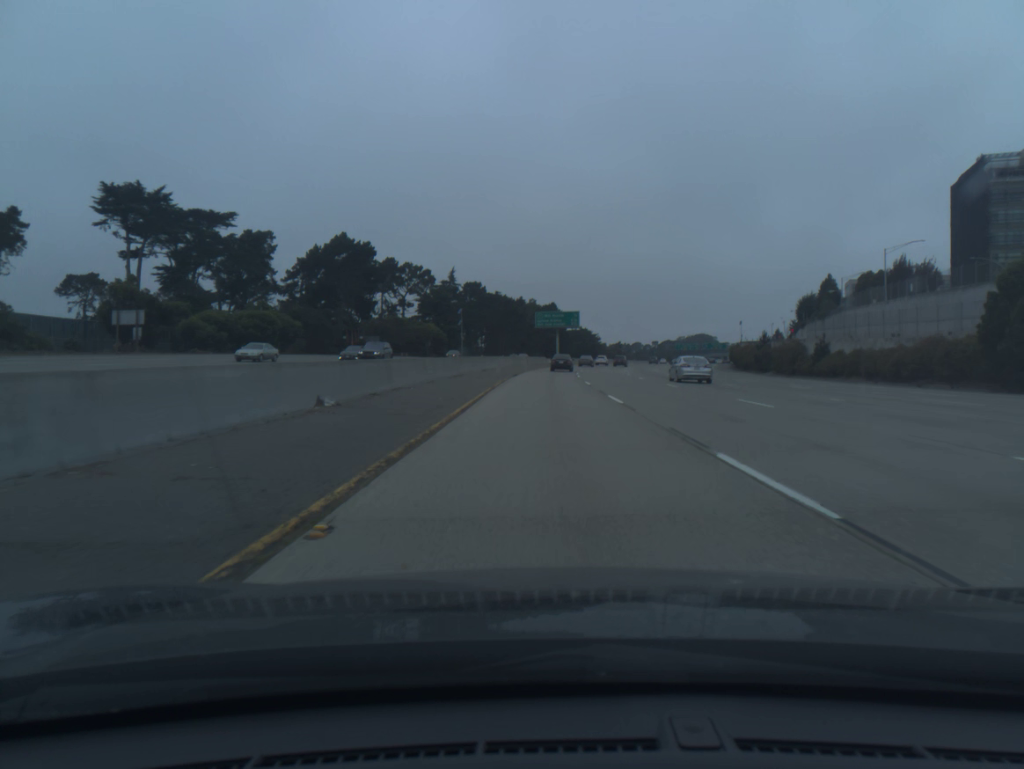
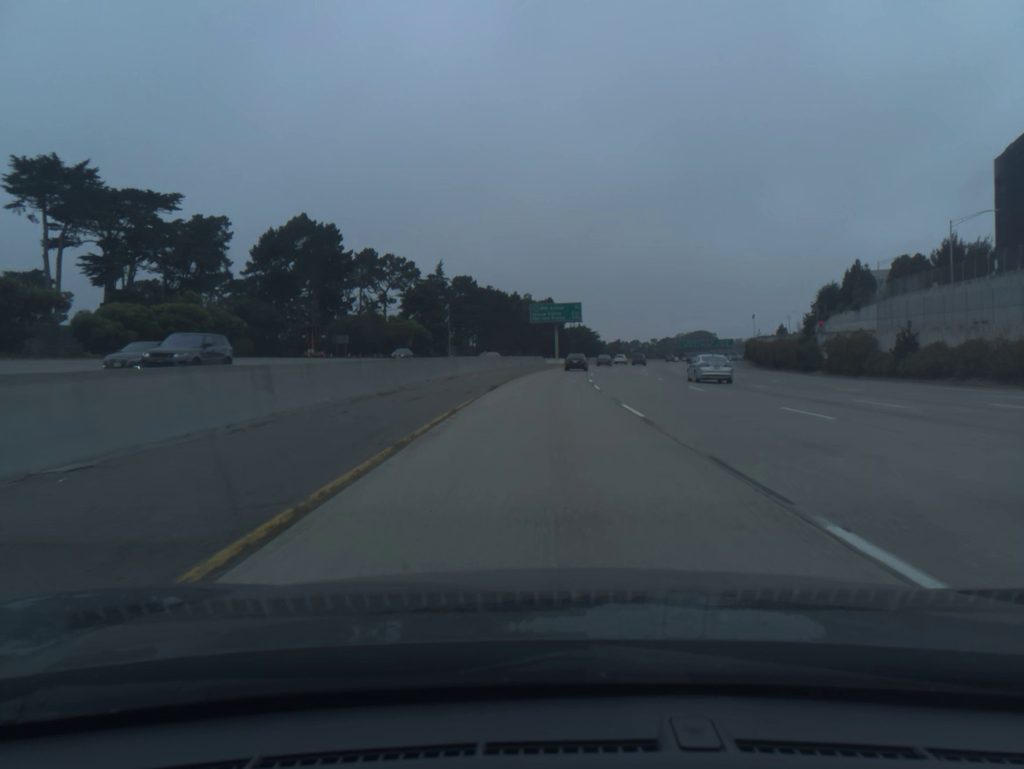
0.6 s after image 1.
(0.0, +18.7) m; 0°
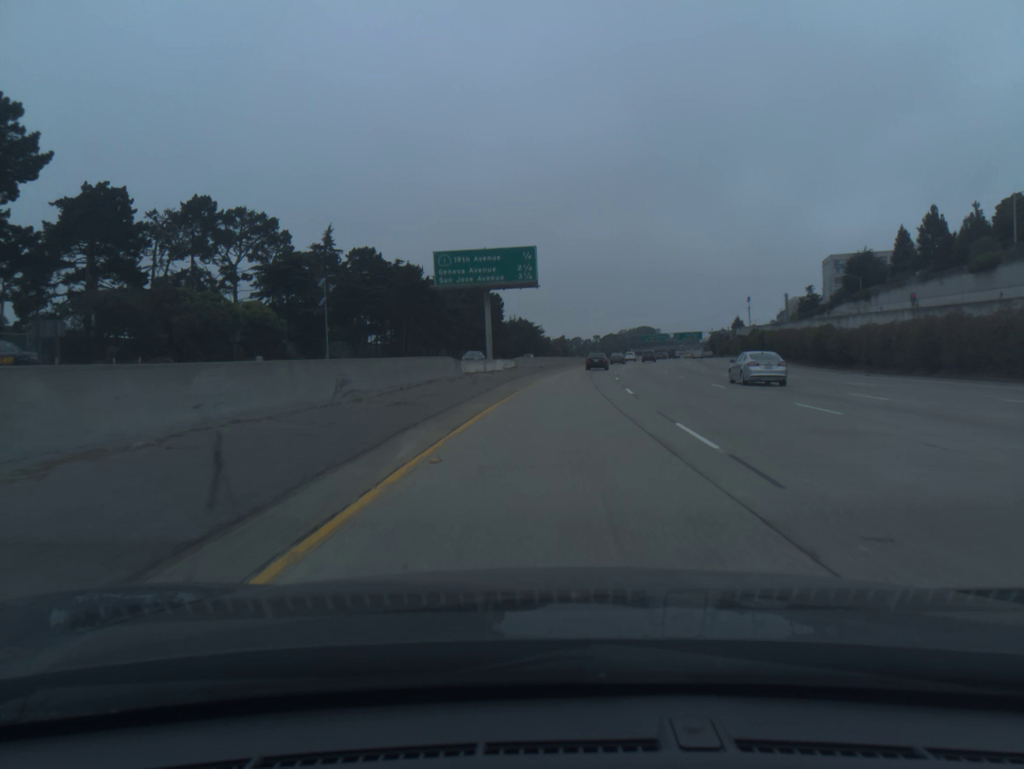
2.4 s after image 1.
(+1.4, +56.3) m; +4°
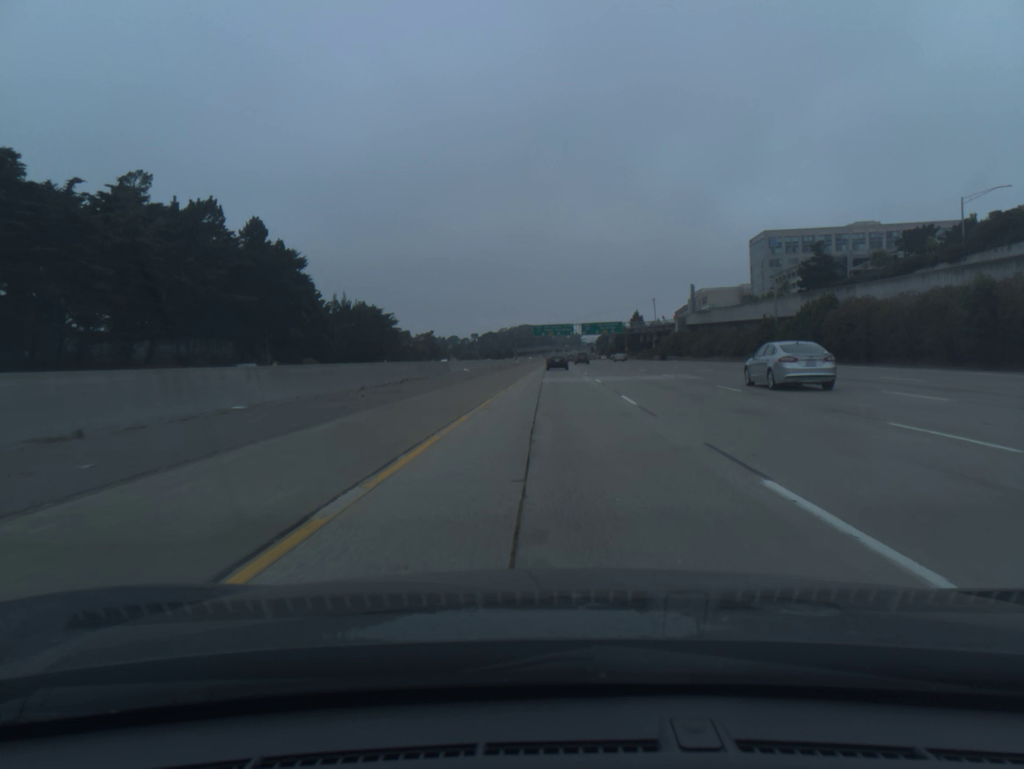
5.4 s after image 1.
(+8.1, +93.8) m; +9°
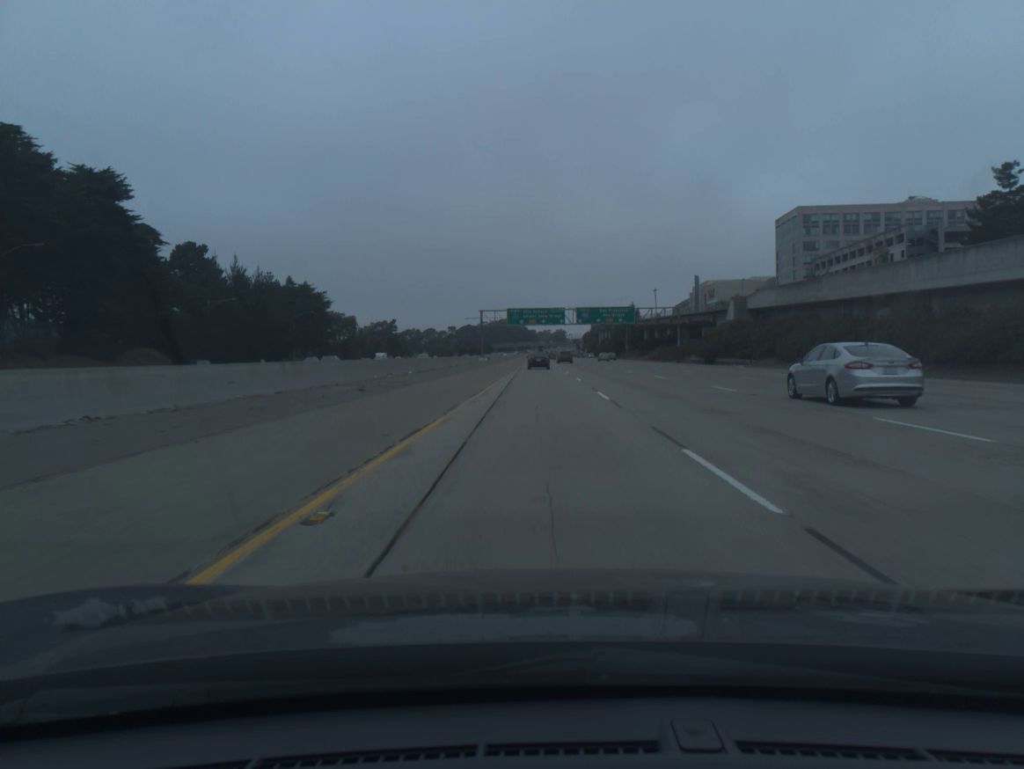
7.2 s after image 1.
(+1.2, +56.4) m; +1°
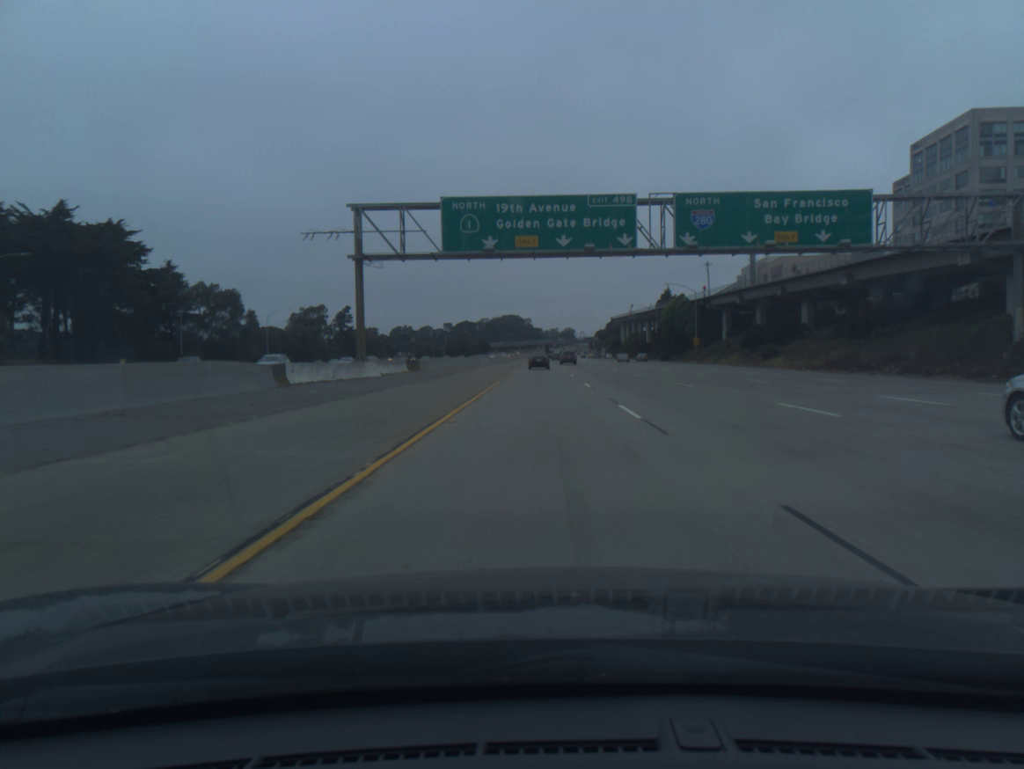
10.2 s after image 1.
(-0.6, +93.3) m; -1°
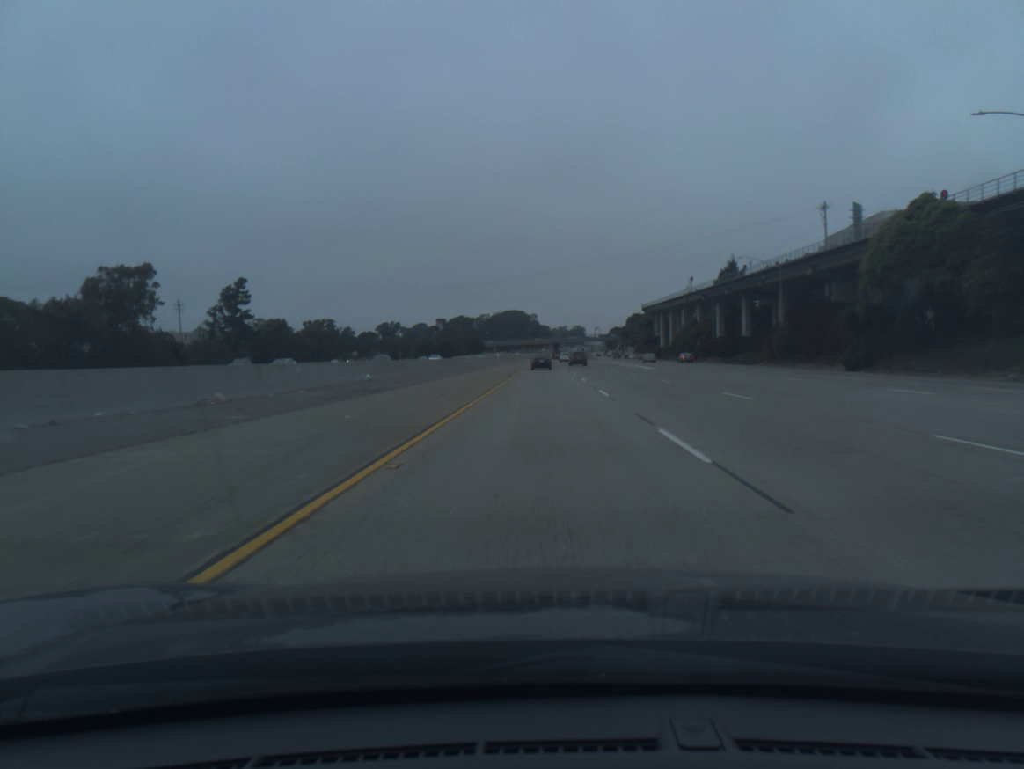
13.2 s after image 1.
(-0.3, +93.4) m; -1°
